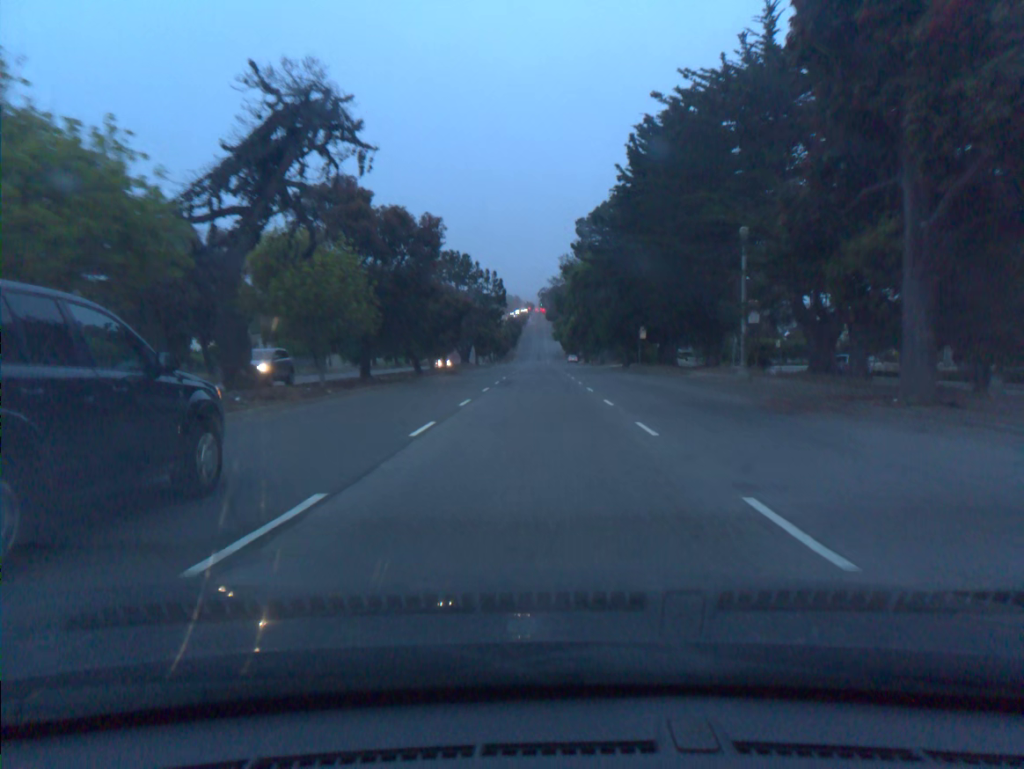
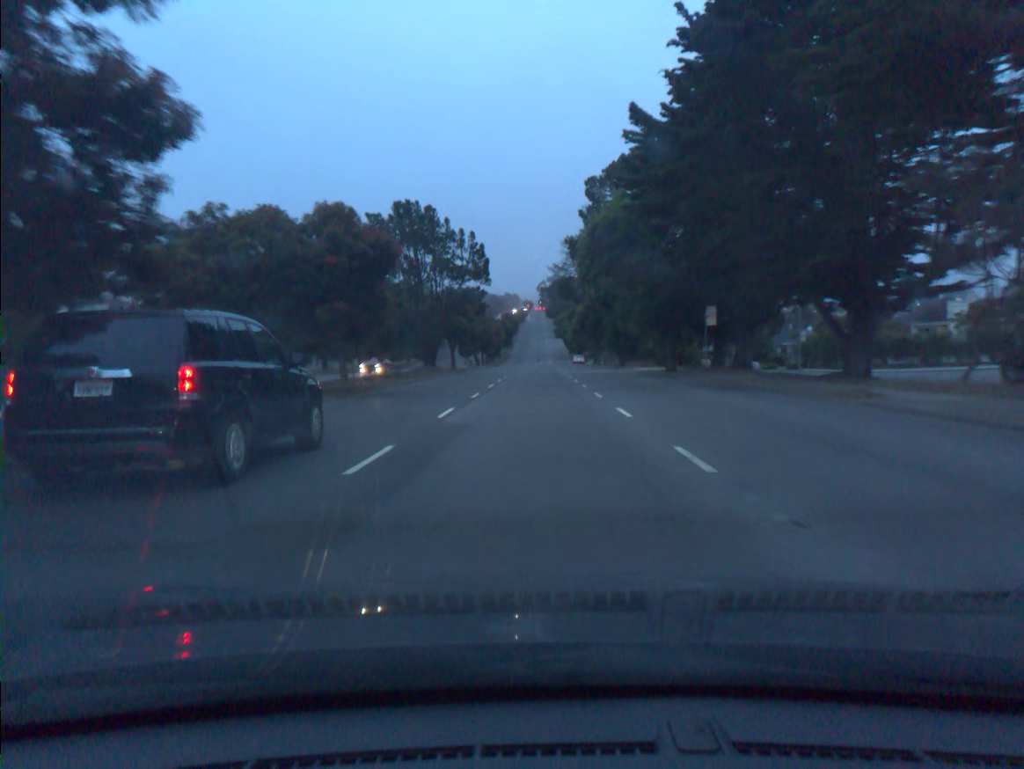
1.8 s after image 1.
(-0.1, +25.7) m; 0°
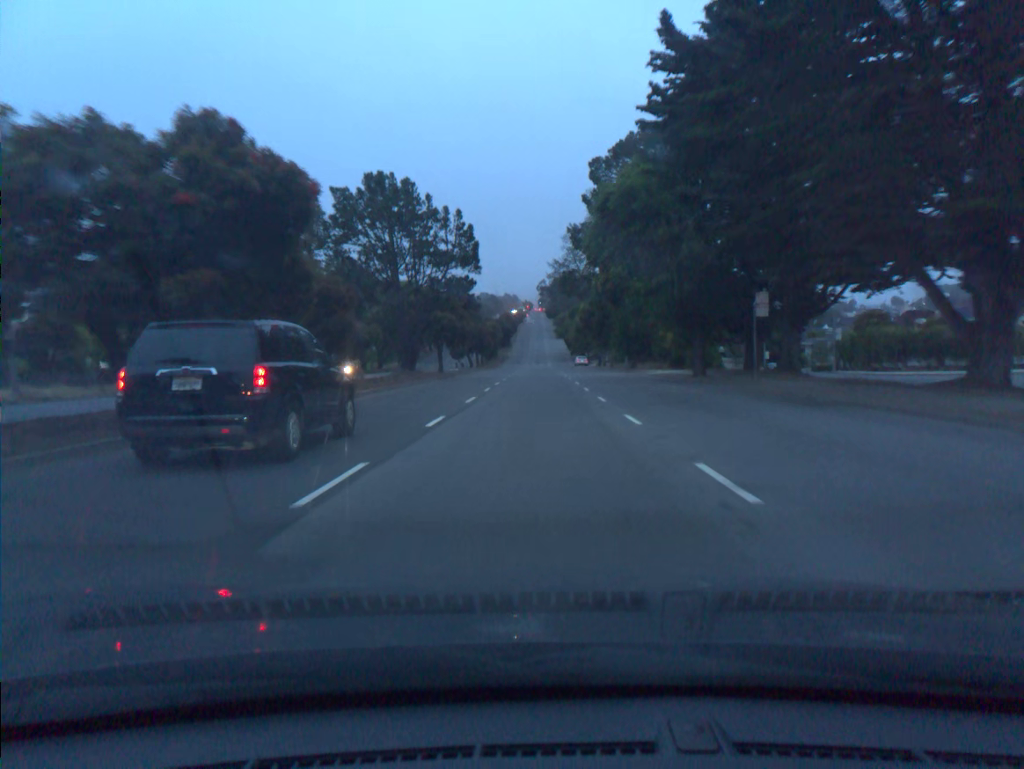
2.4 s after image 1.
(0.0, +8.9) m; 0°
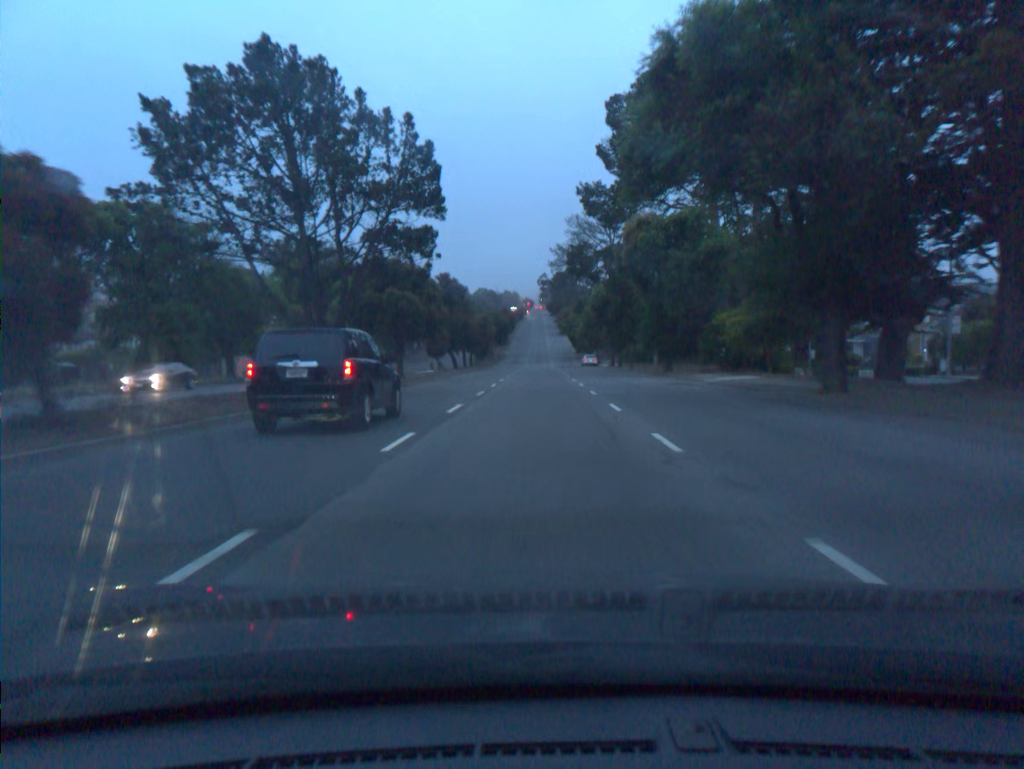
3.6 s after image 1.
(0.0, +18.4) m; 0°
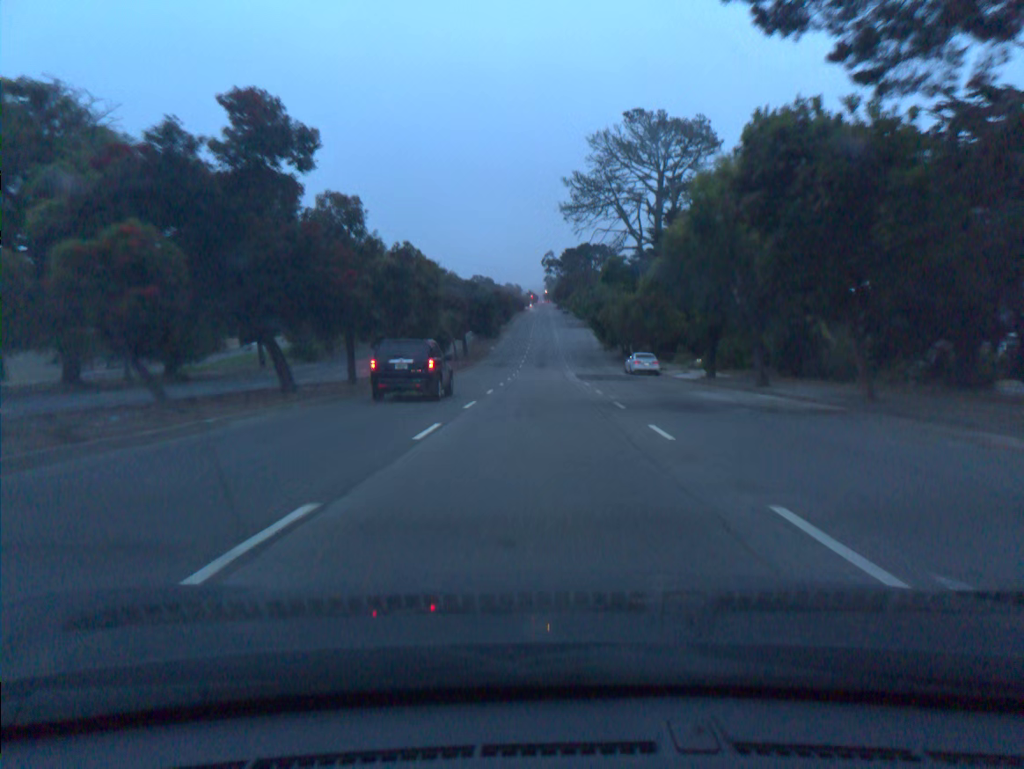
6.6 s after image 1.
(-0.1, +49.4) m; 0°
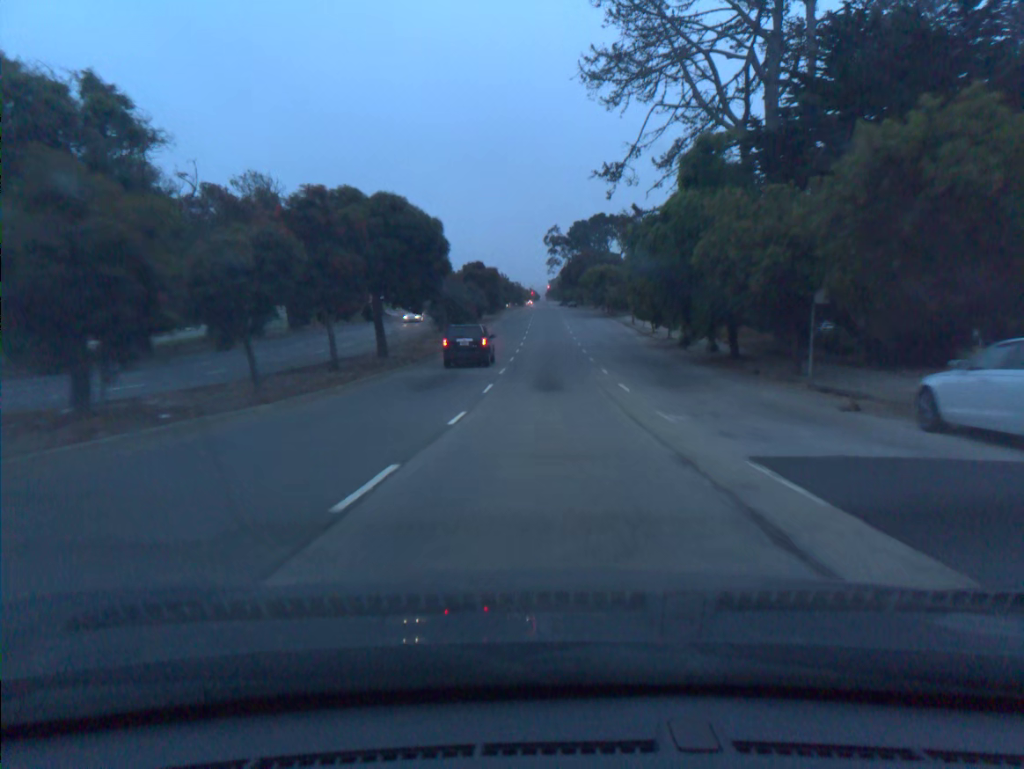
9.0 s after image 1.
(-0.1, +41.7) m; 0°
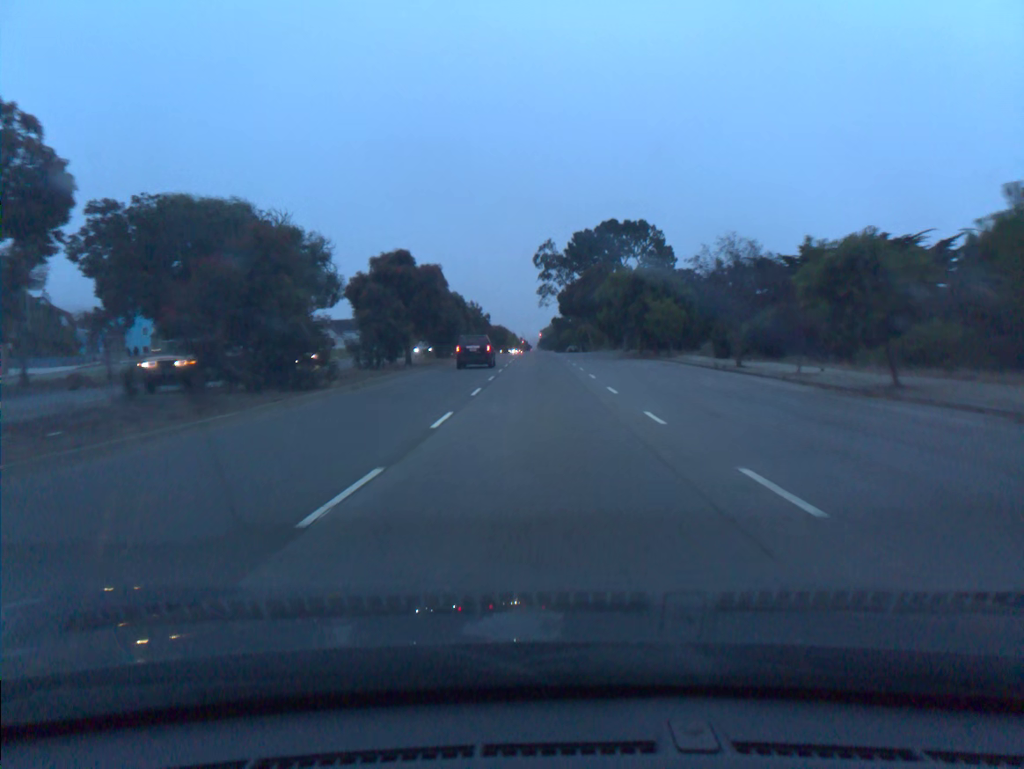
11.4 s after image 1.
(+0.4, +43.6) m; +1°
